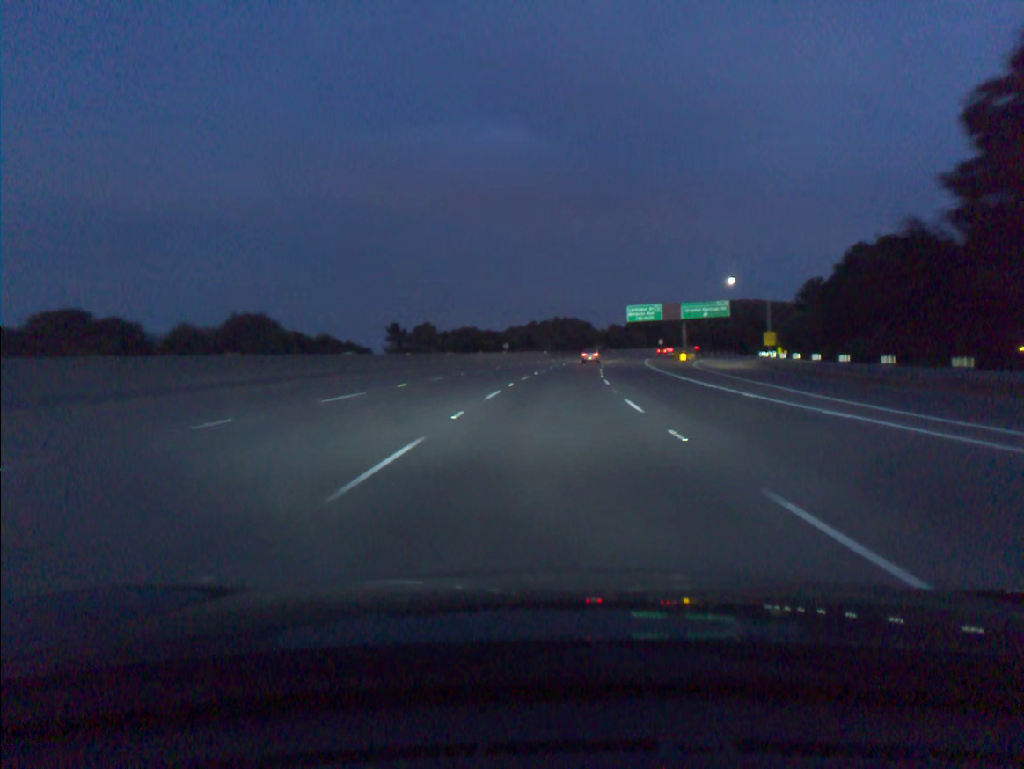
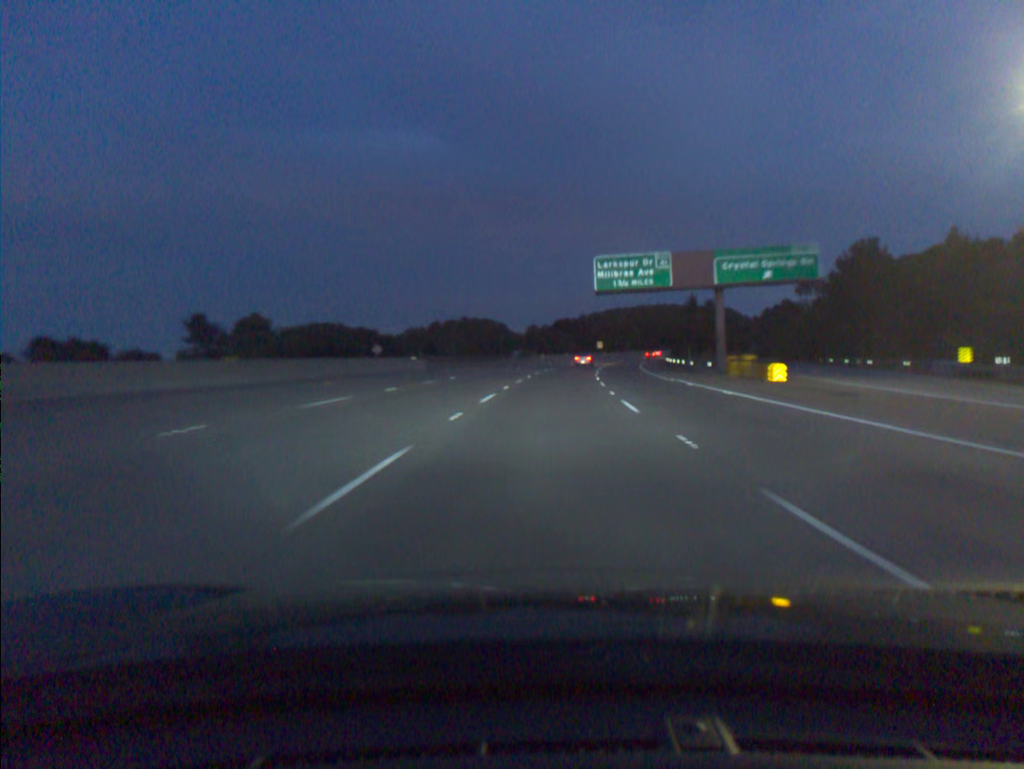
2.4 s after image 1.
(+3.5, +71.4) m; +6°
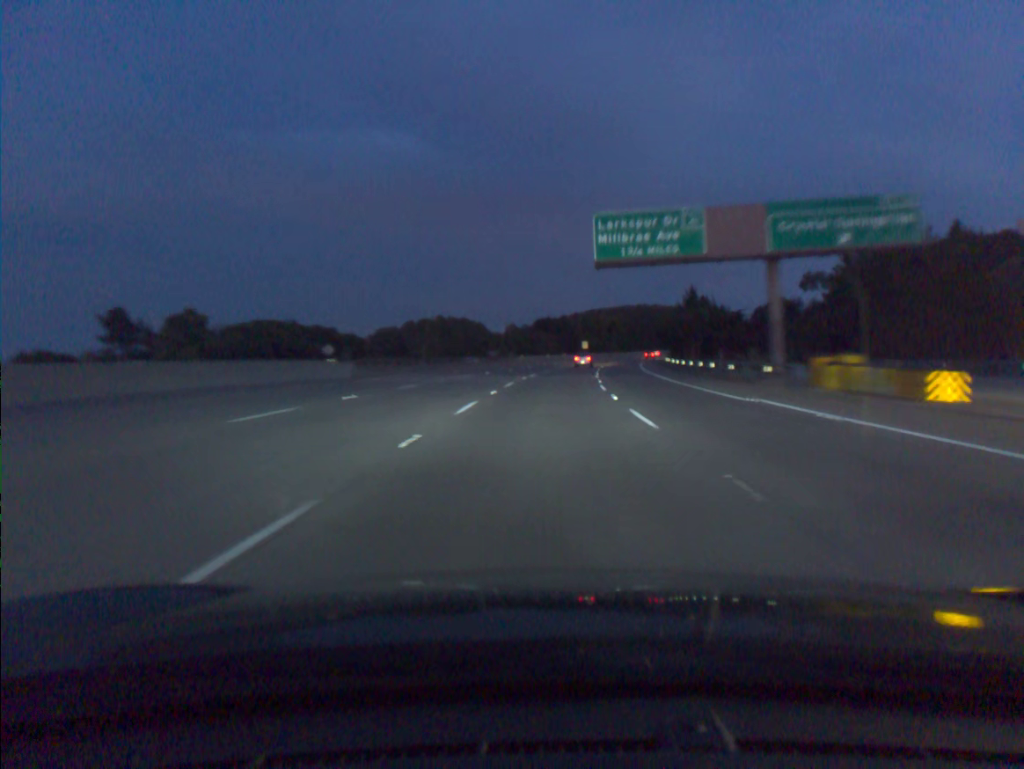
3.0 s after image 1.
(+0.2, +17.9) m; +1°
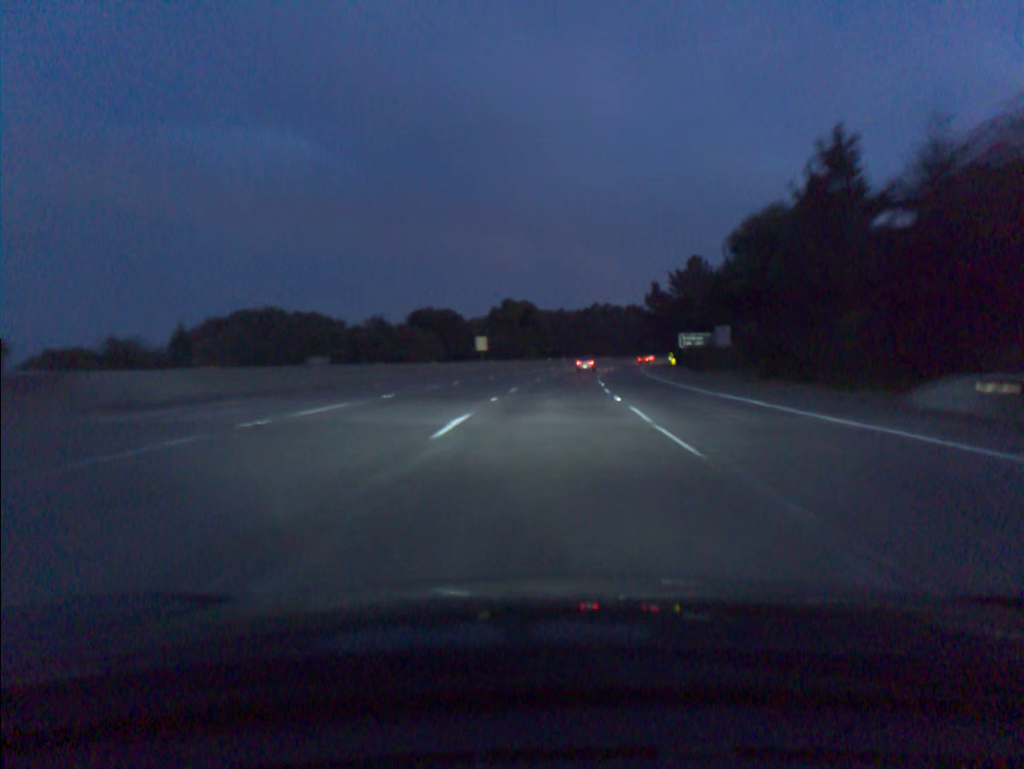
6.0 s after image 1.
(+5.2, +89.7) m; +7°
